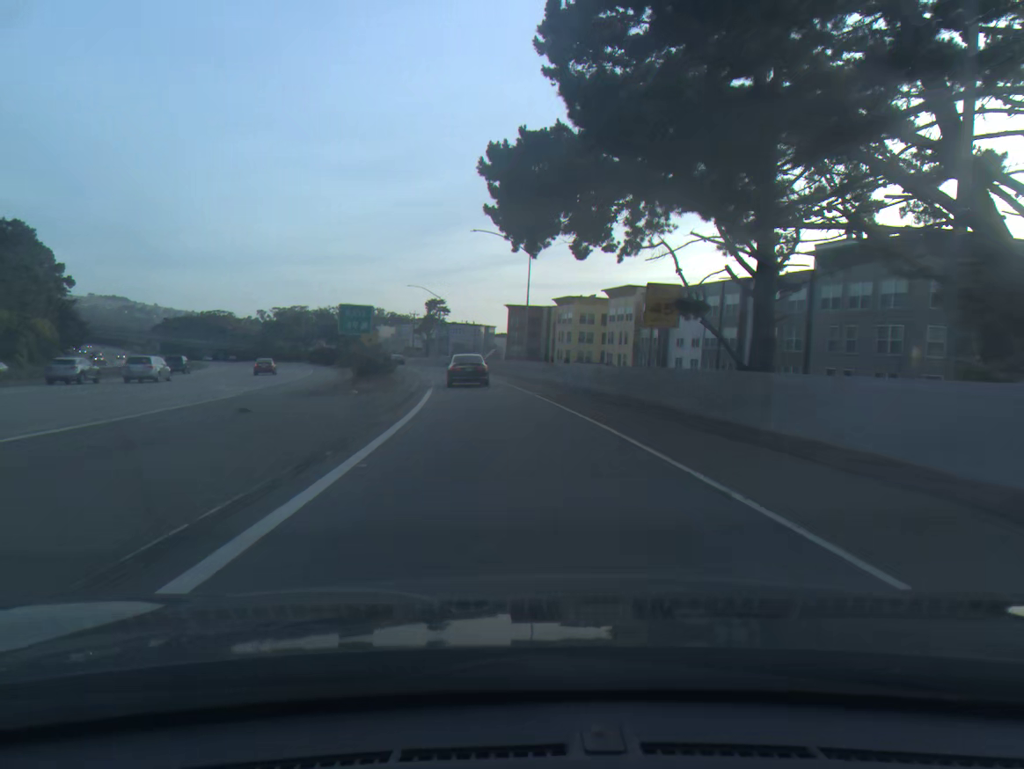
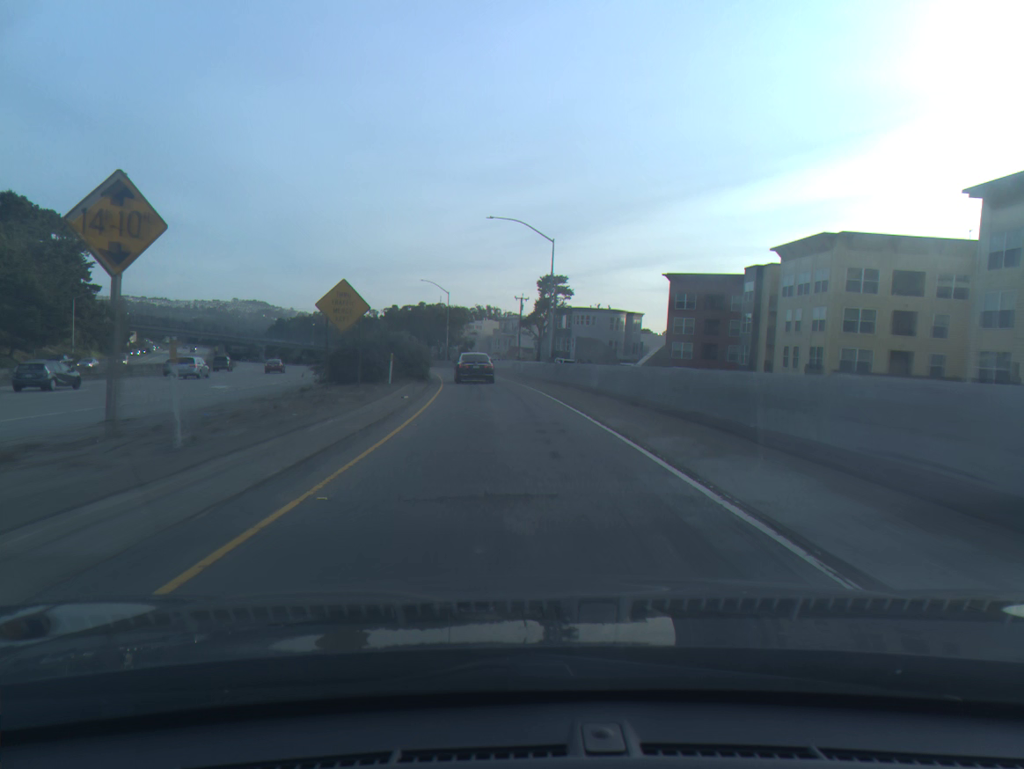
(-5.1, +59.0) m; -9°
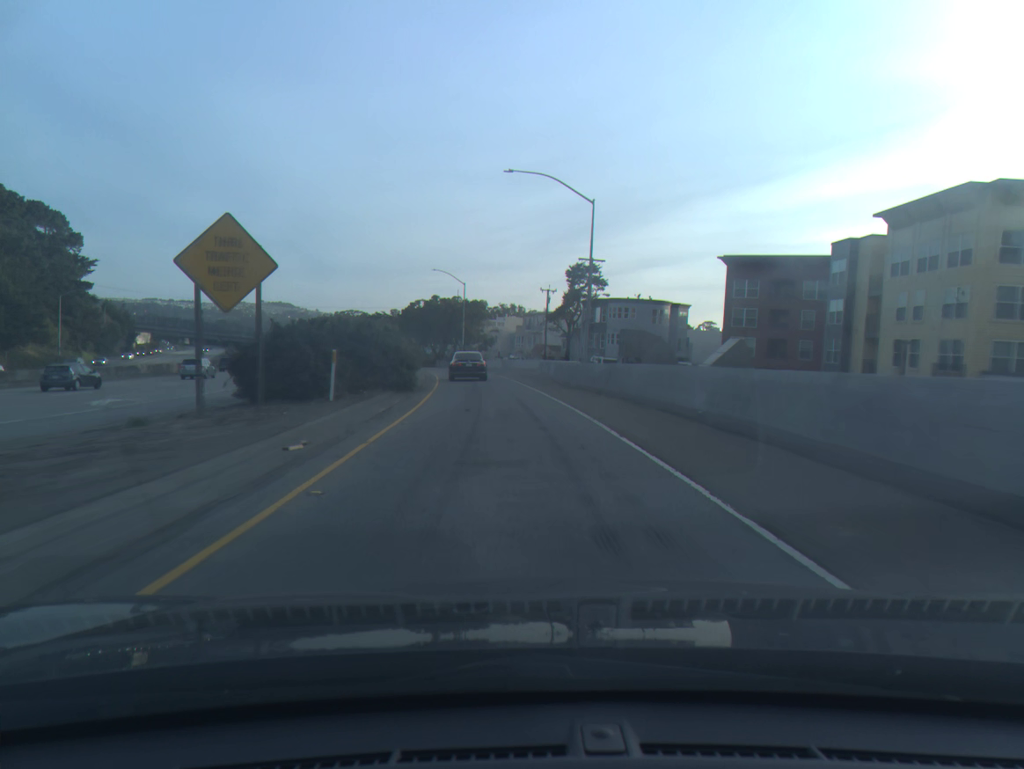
(-0.2, +14.5) m; -2°
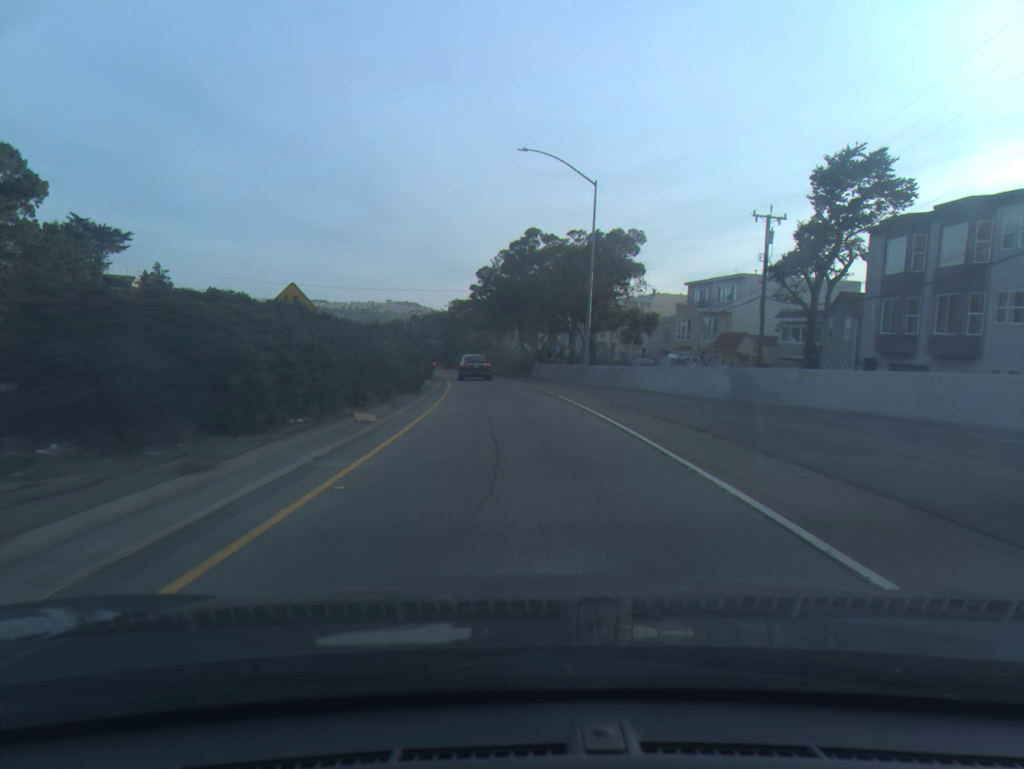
(-4.3, +57.1) m; -9°
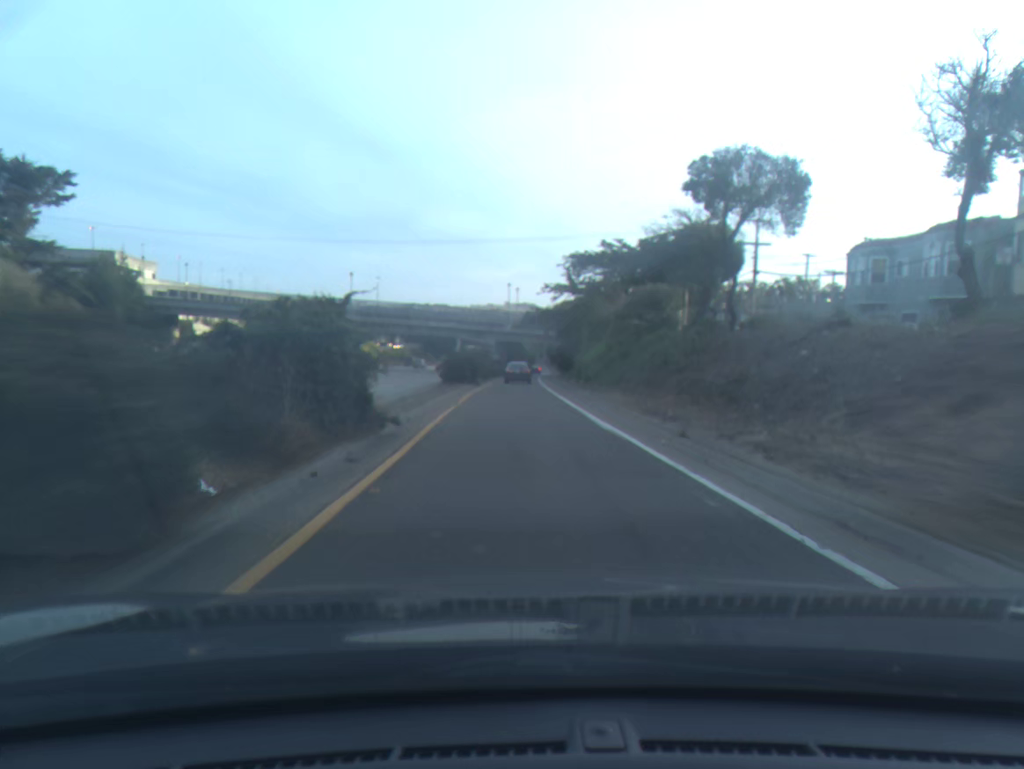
(-5.9, +70.8) m; -8°
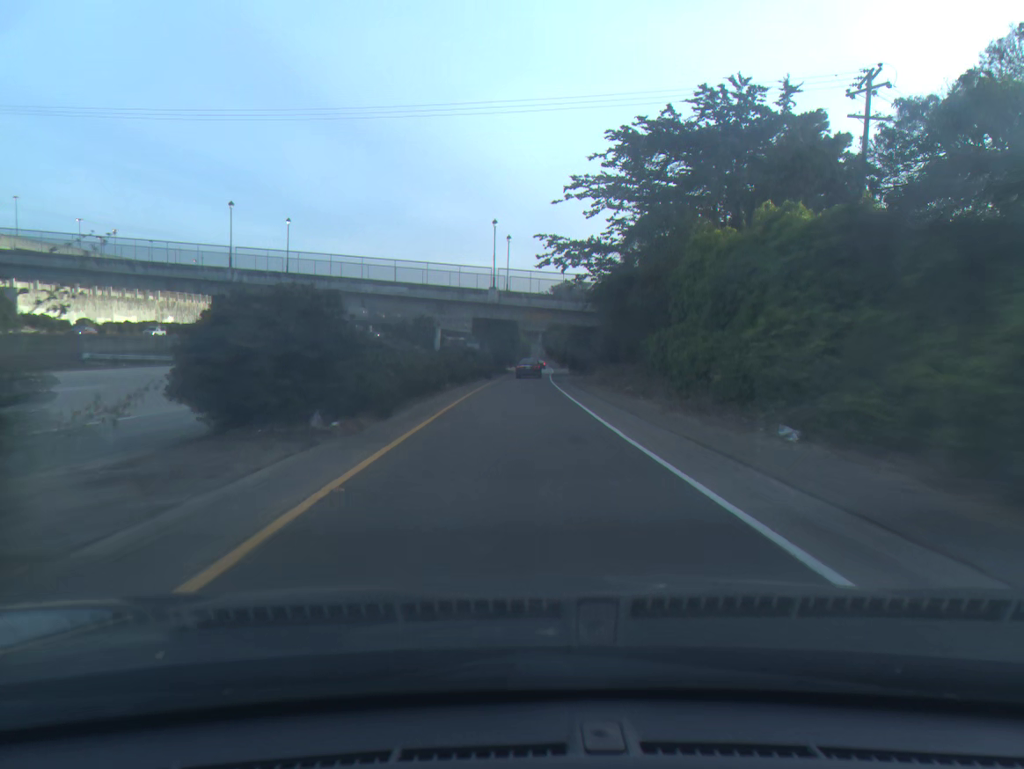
(-0.4, +45.0) m; +1°
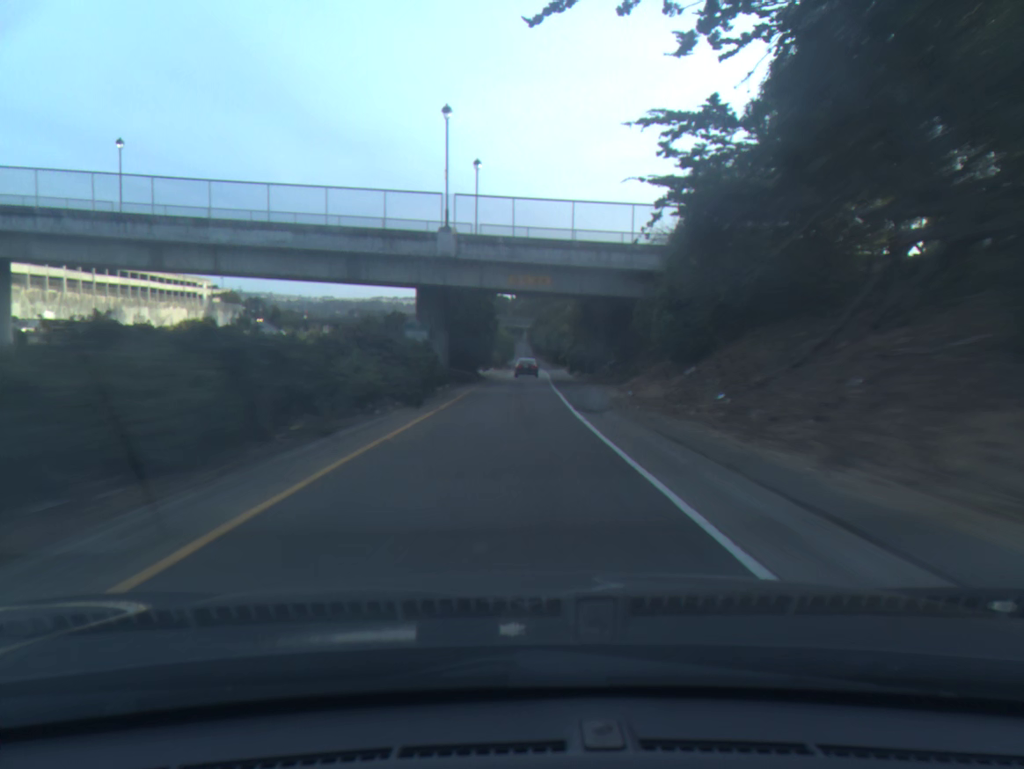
(+0.4, +30.9) m; +1°
